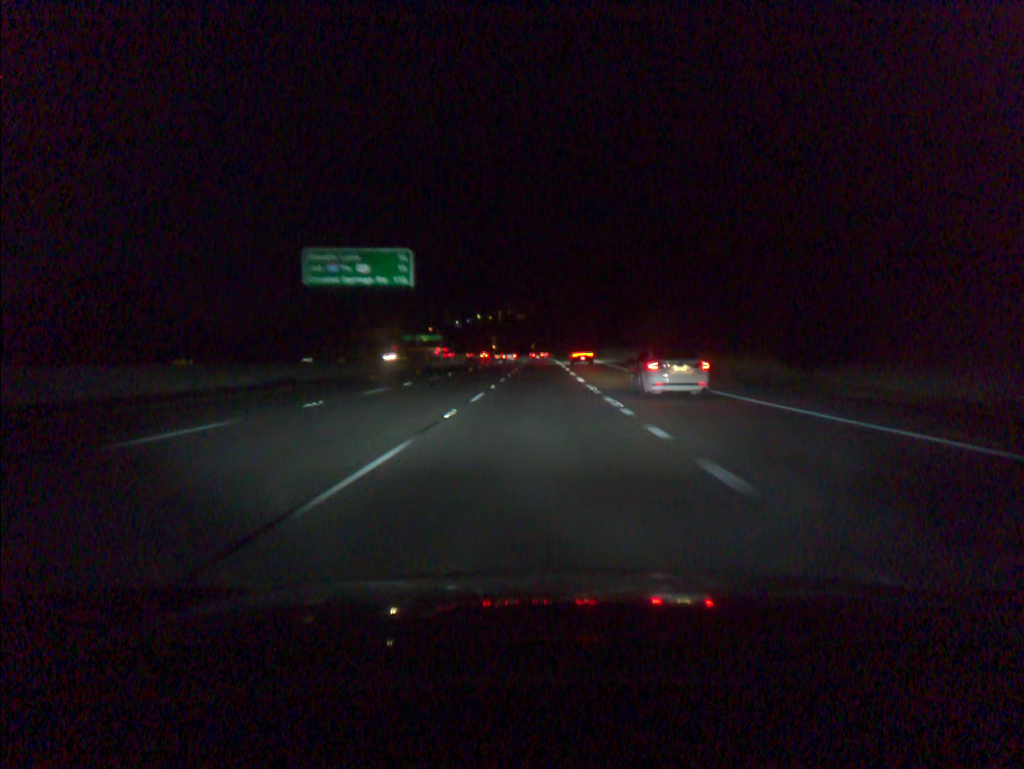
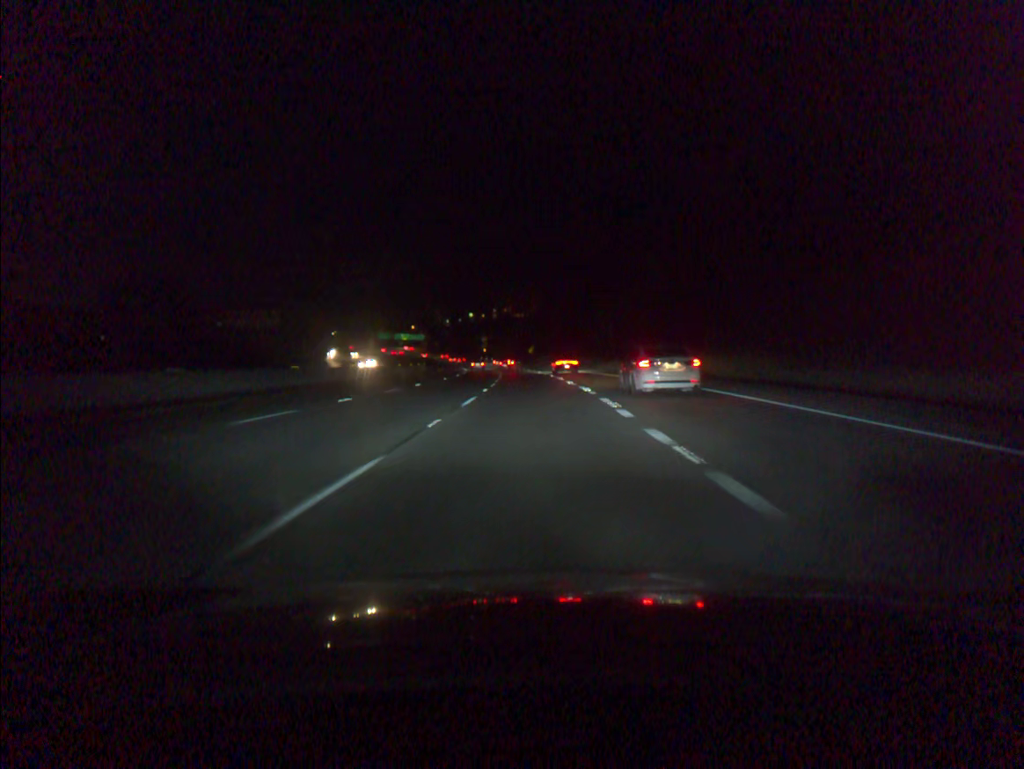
(+0.2, +72.7) m; 0°
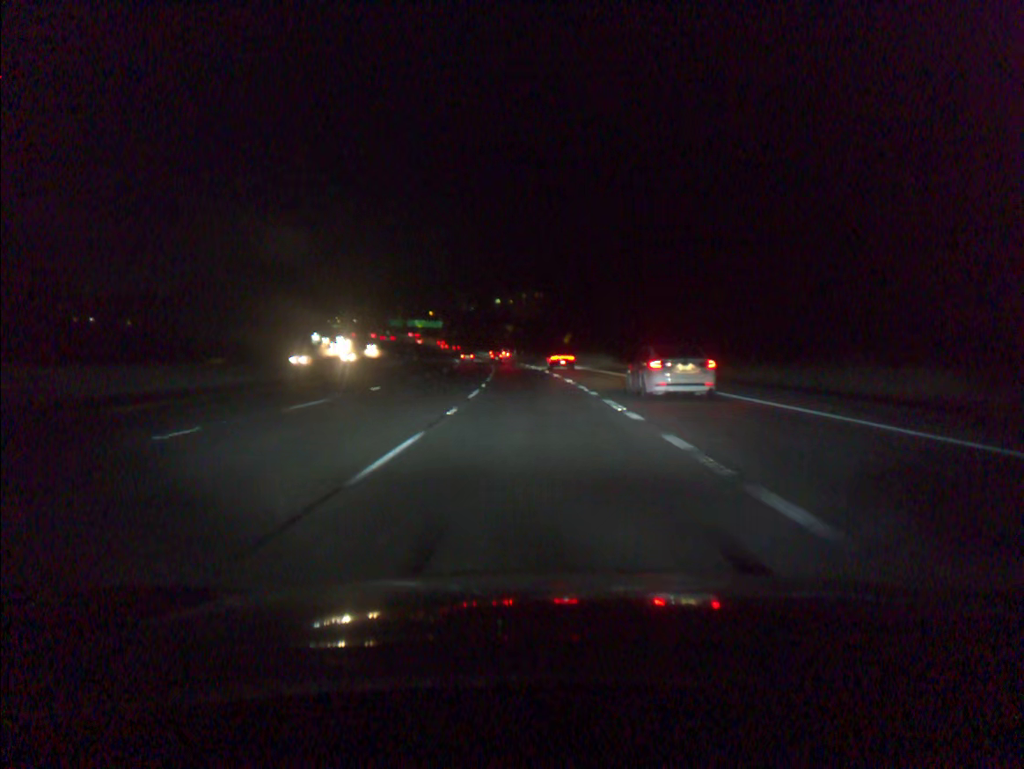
(-1.0, +54.6) m; -2°
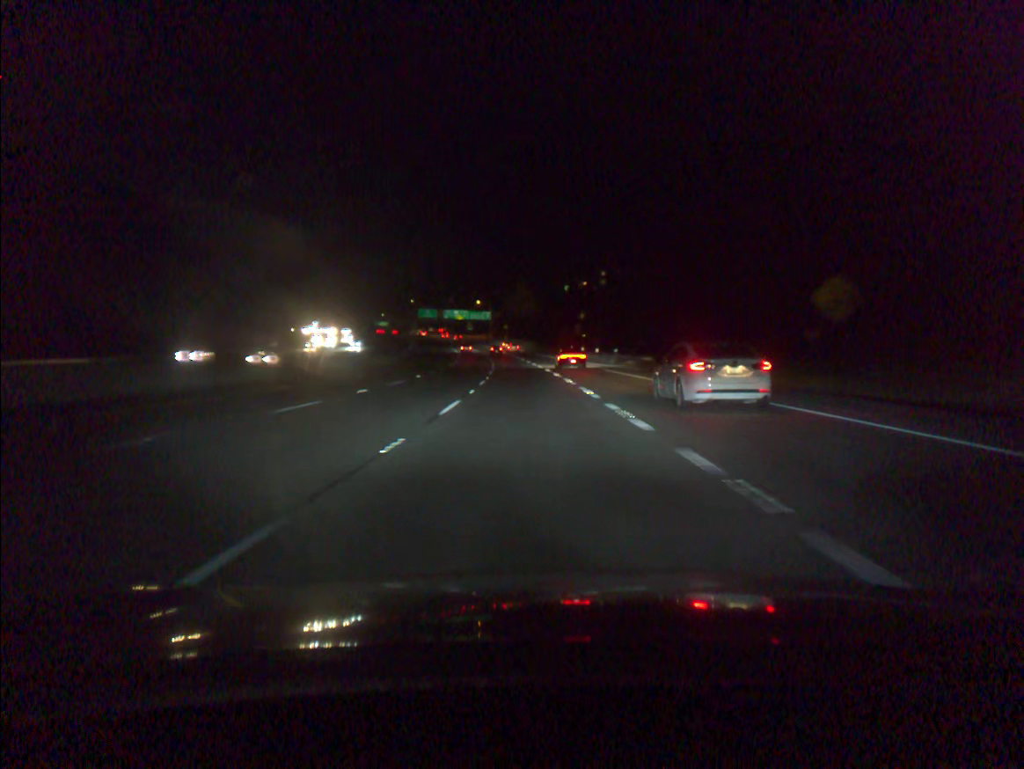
(-3.9, +91.5) m; -5°
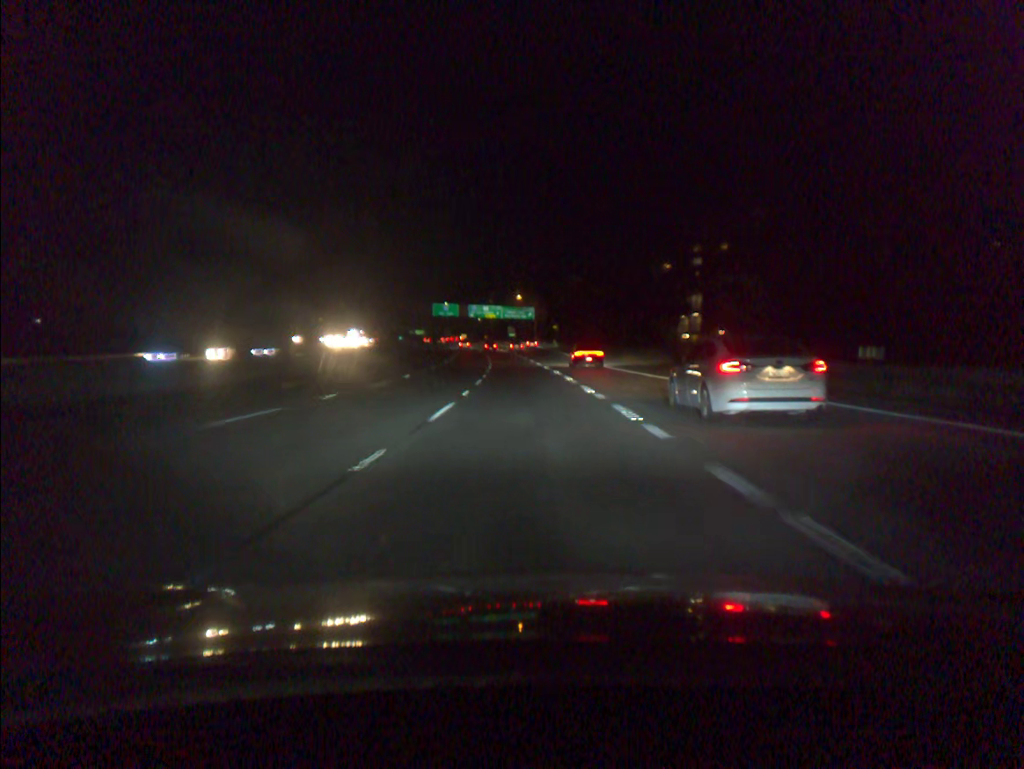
(-2.6, +73.1) m; -4°
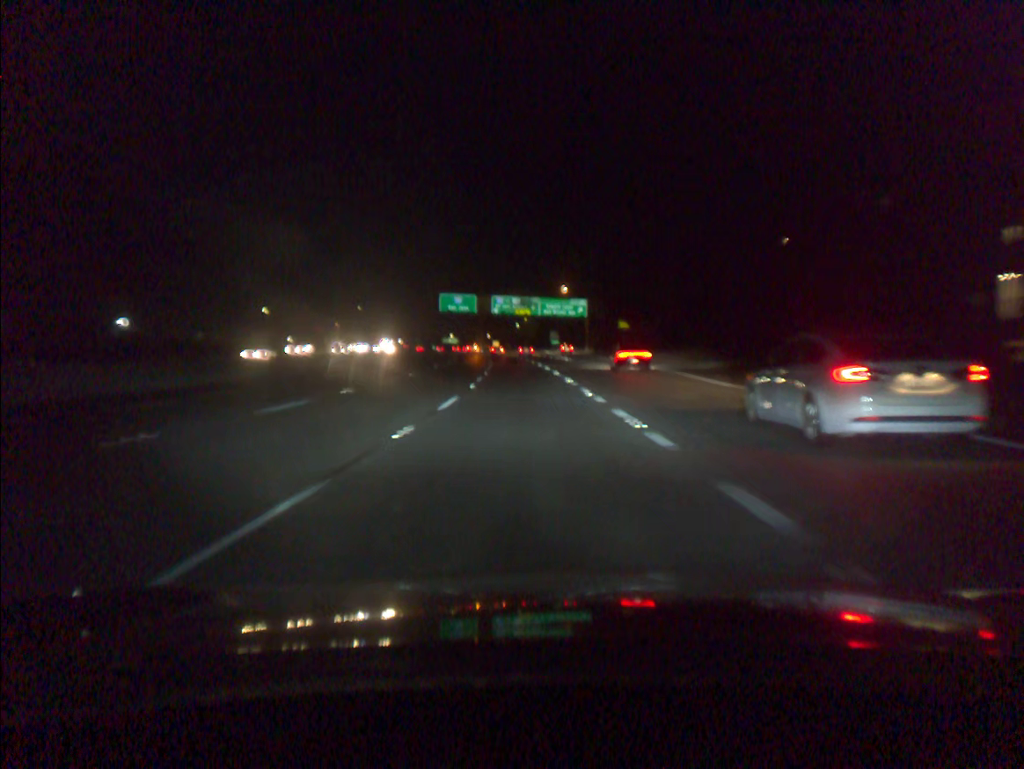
(-1.5, +54.6) m; -3°
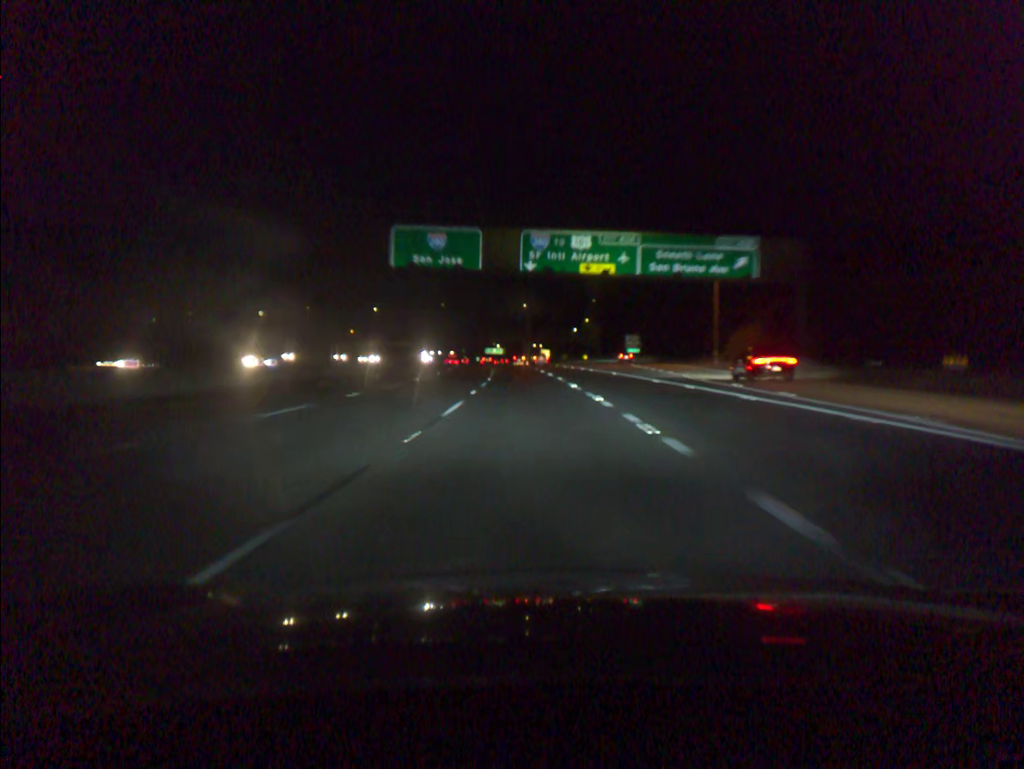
(-2.7, +72.3) m; -4°
